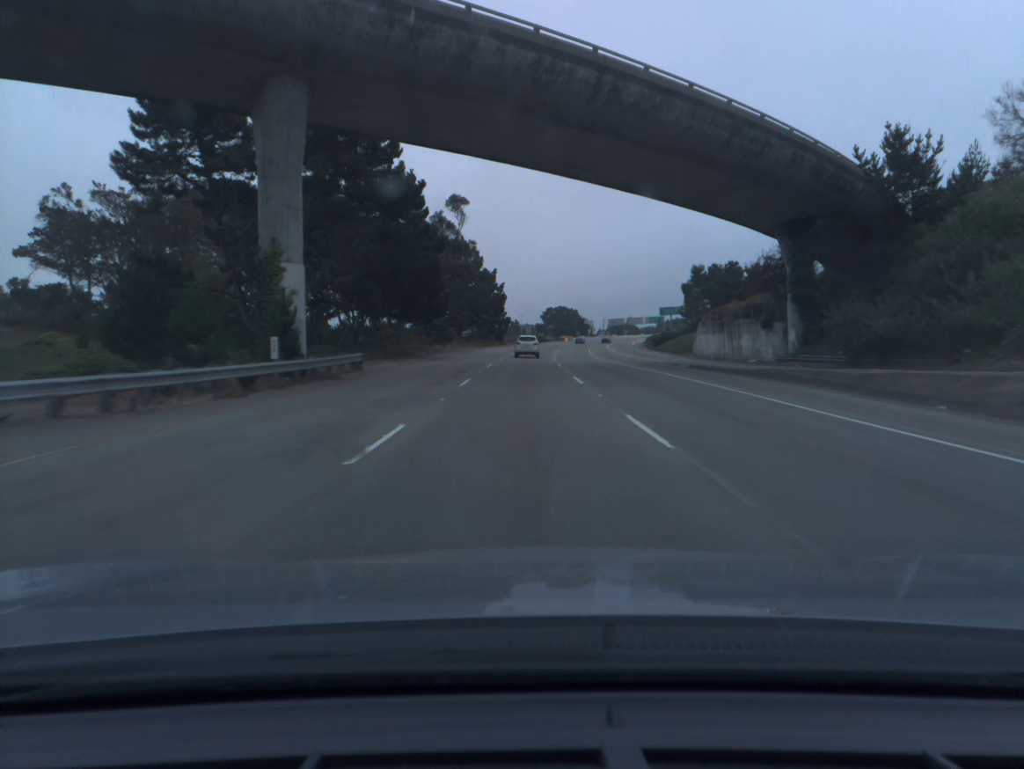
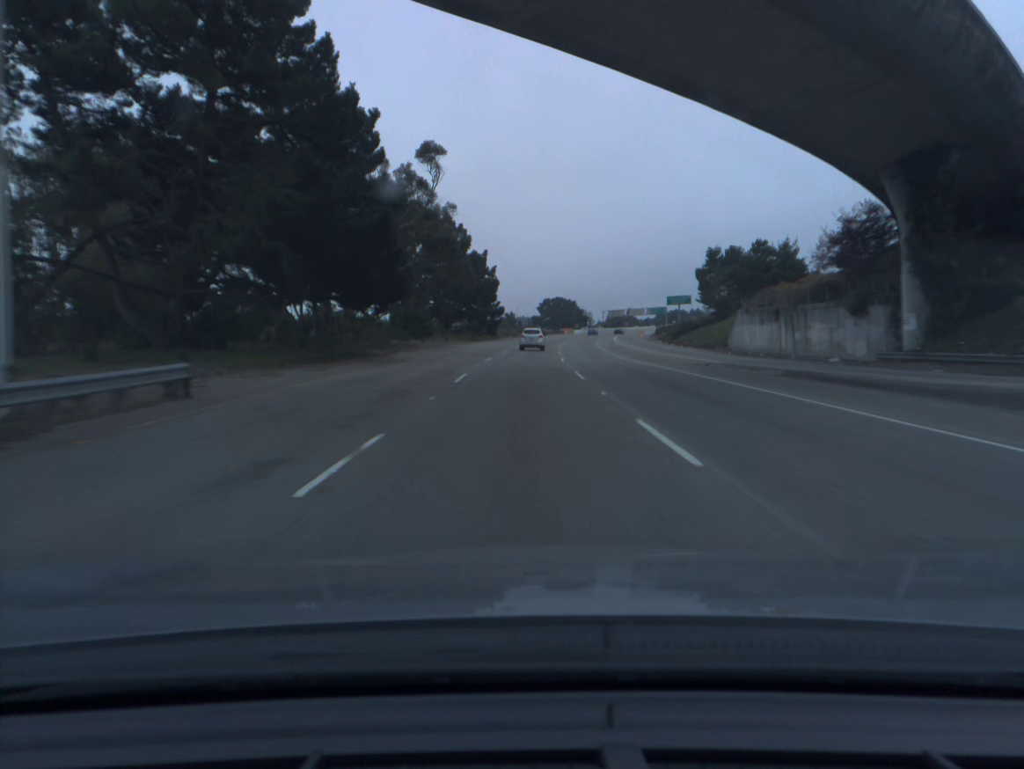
(0.0, +16.6) m; 0°
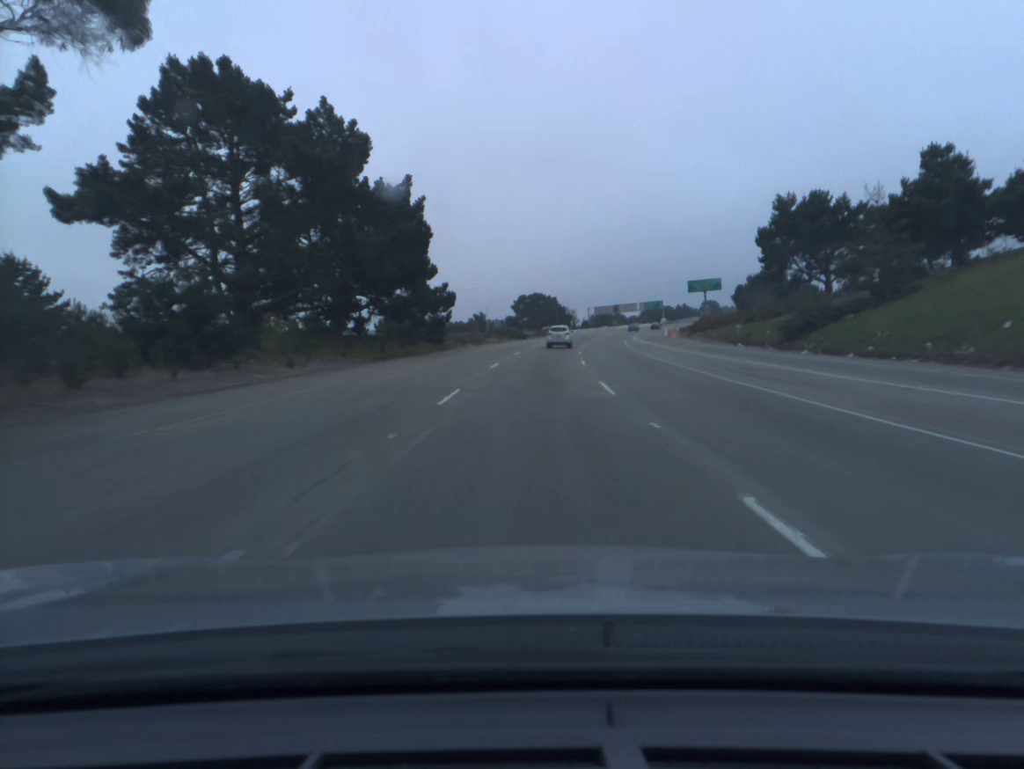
(+0.5, +49.6) m; +2°
